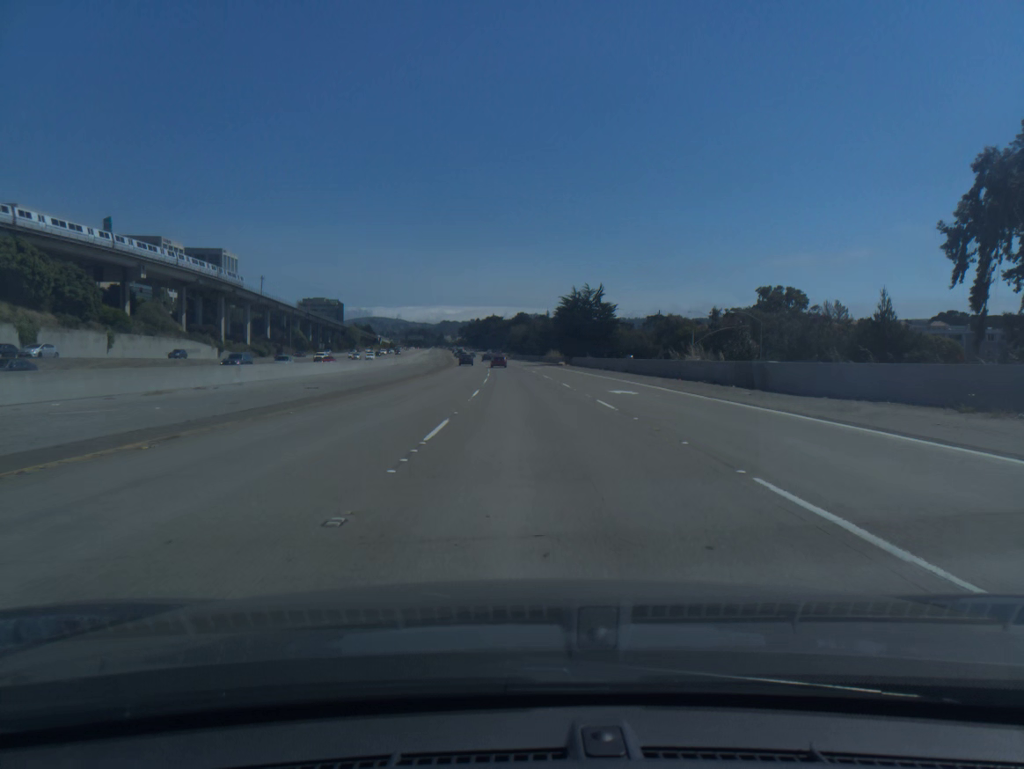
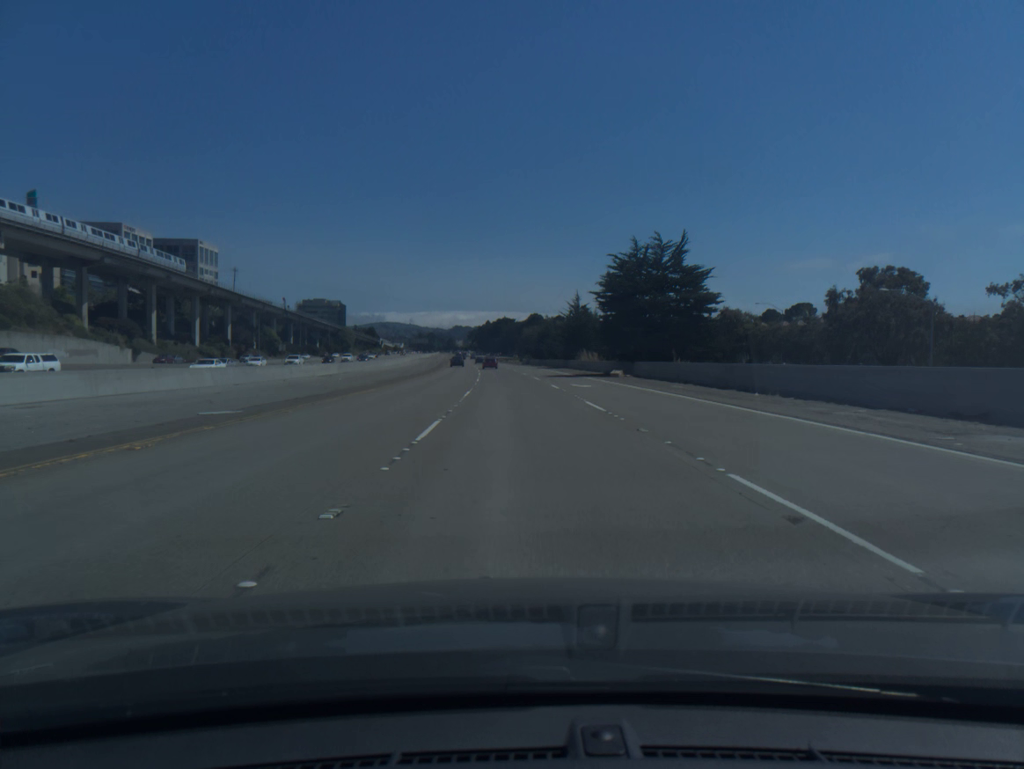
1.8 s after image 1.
(-0.4, +43.2) m; -1°
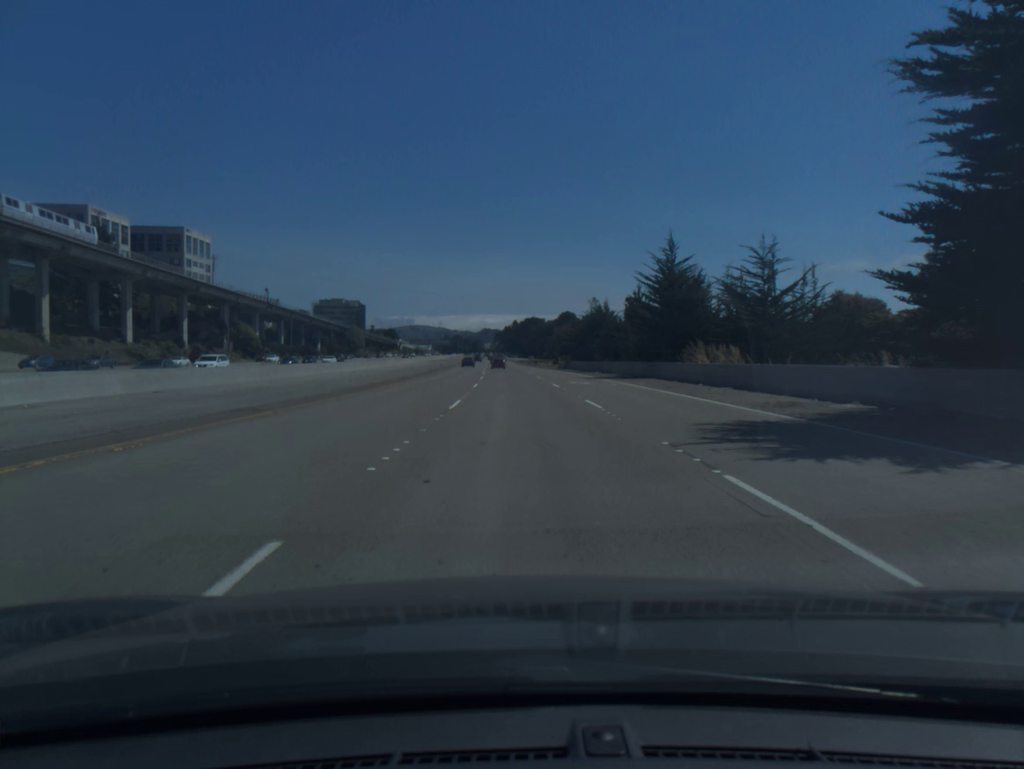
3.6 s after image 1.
(-0.7, +43.8) m; -2°
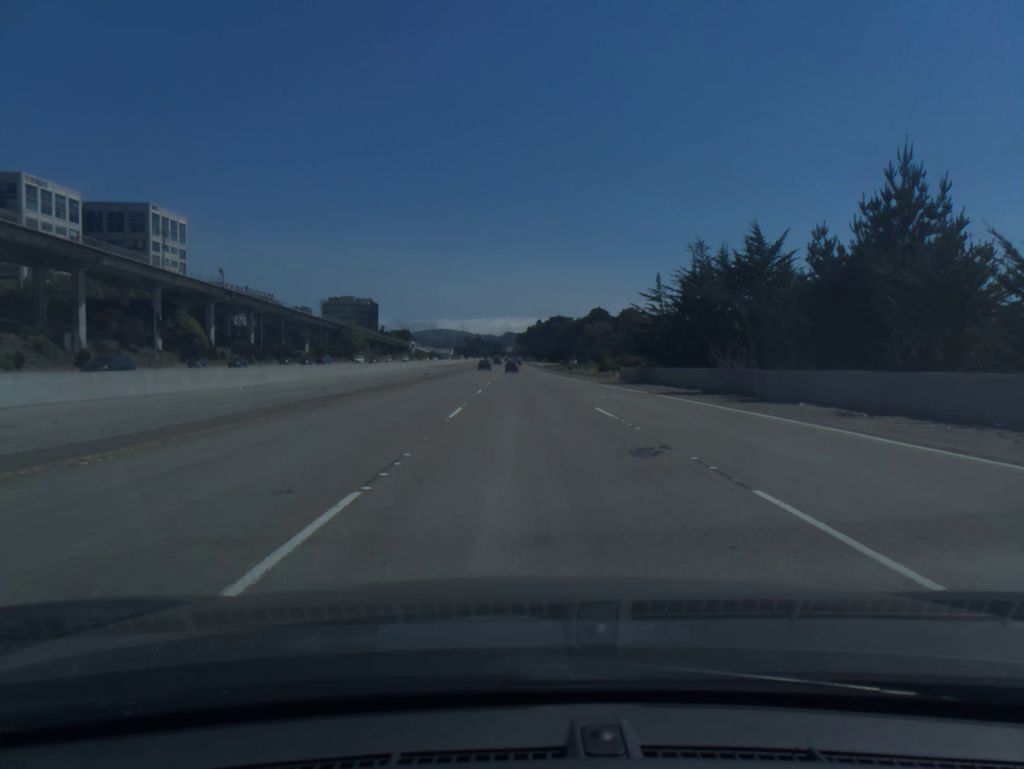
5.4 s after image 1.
(-0.7, +44.7) m; -2°
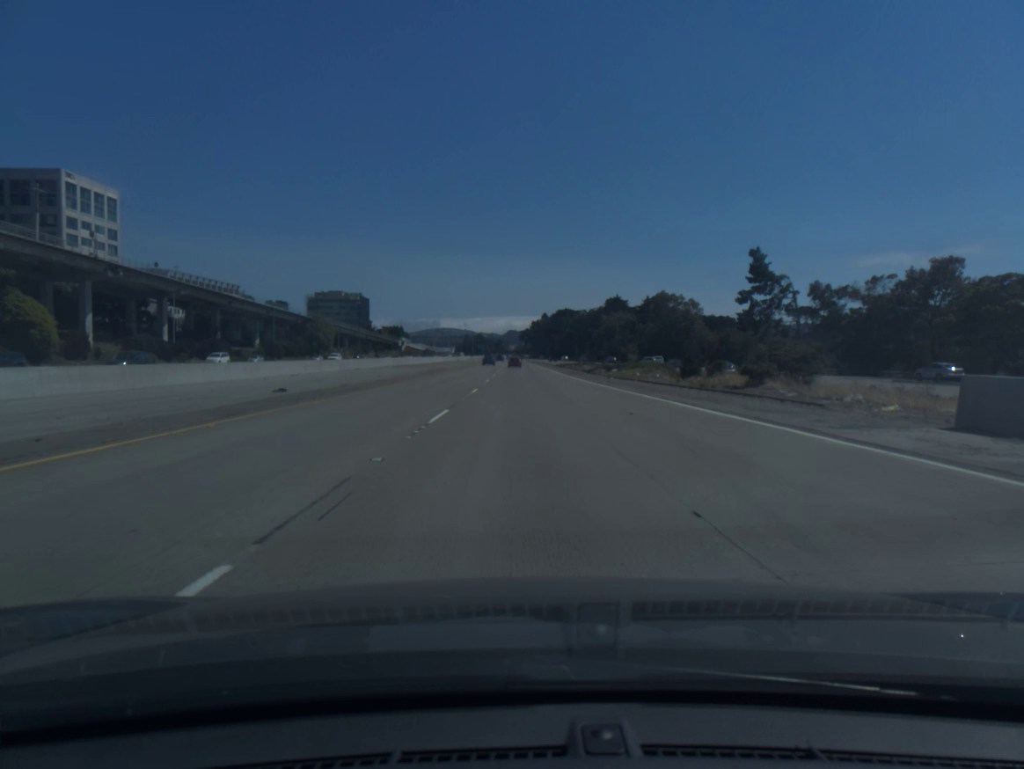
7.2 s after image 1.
(-0.2, +46.1) m; 0°
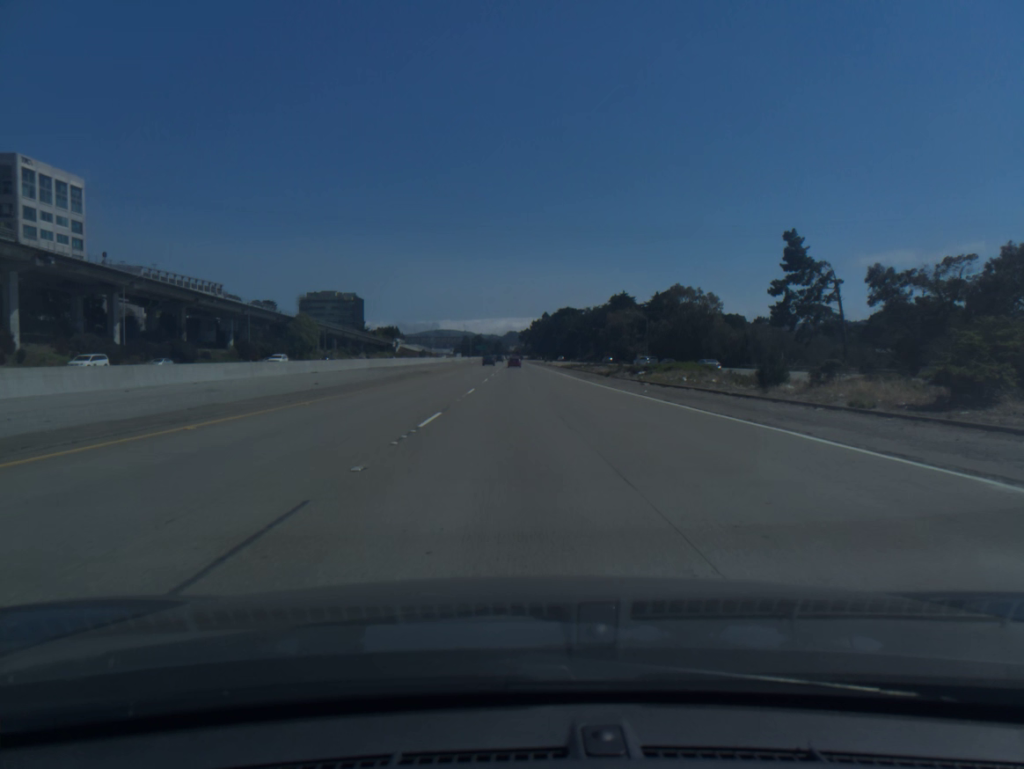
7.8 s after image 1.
(0.0, +15.7) m; 0°
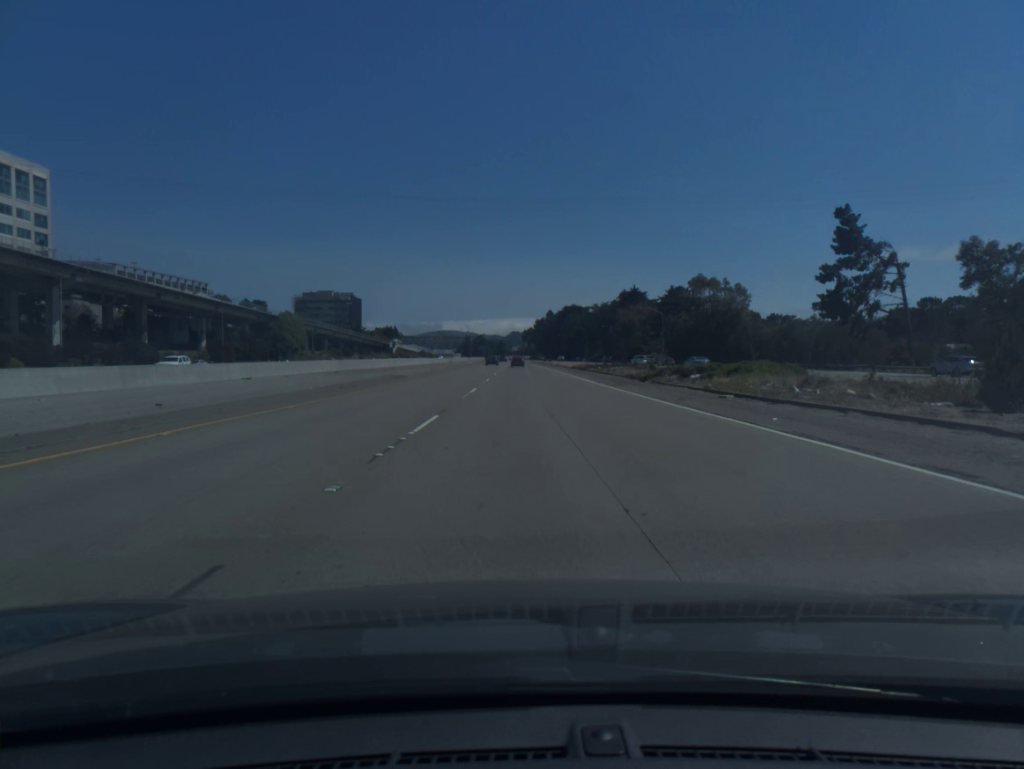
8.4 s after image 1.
(0.0, +15.8) m; 0°
